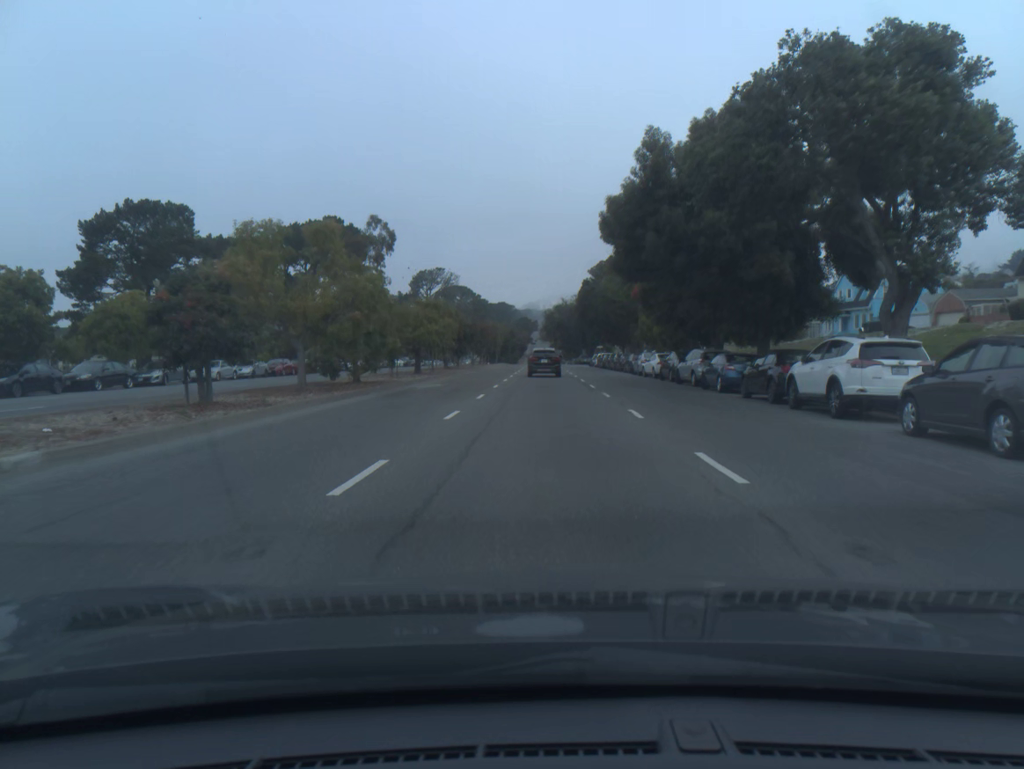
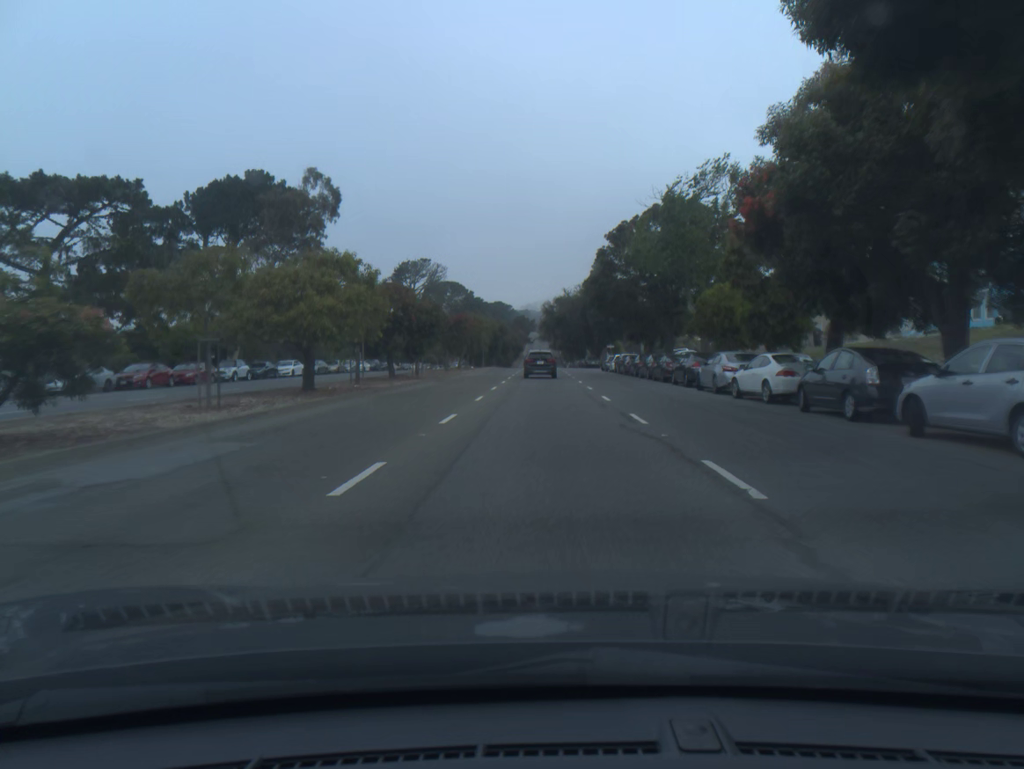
(0.0, +21.9) m; 0°
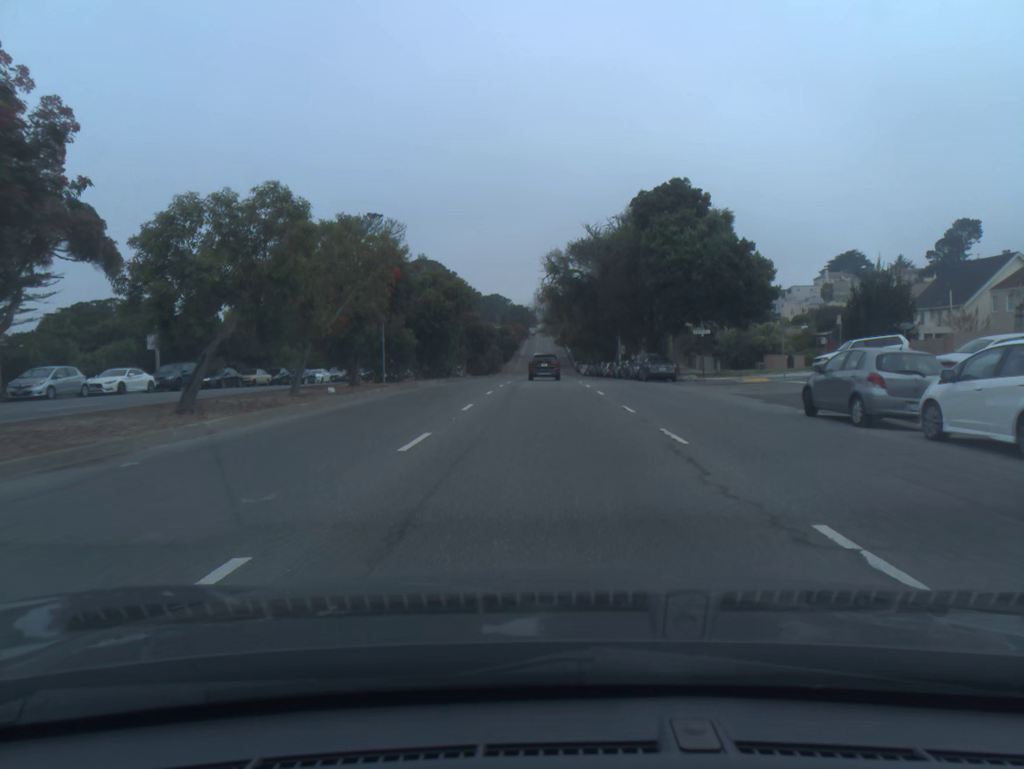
(-0.2, +55.2) m; 0°
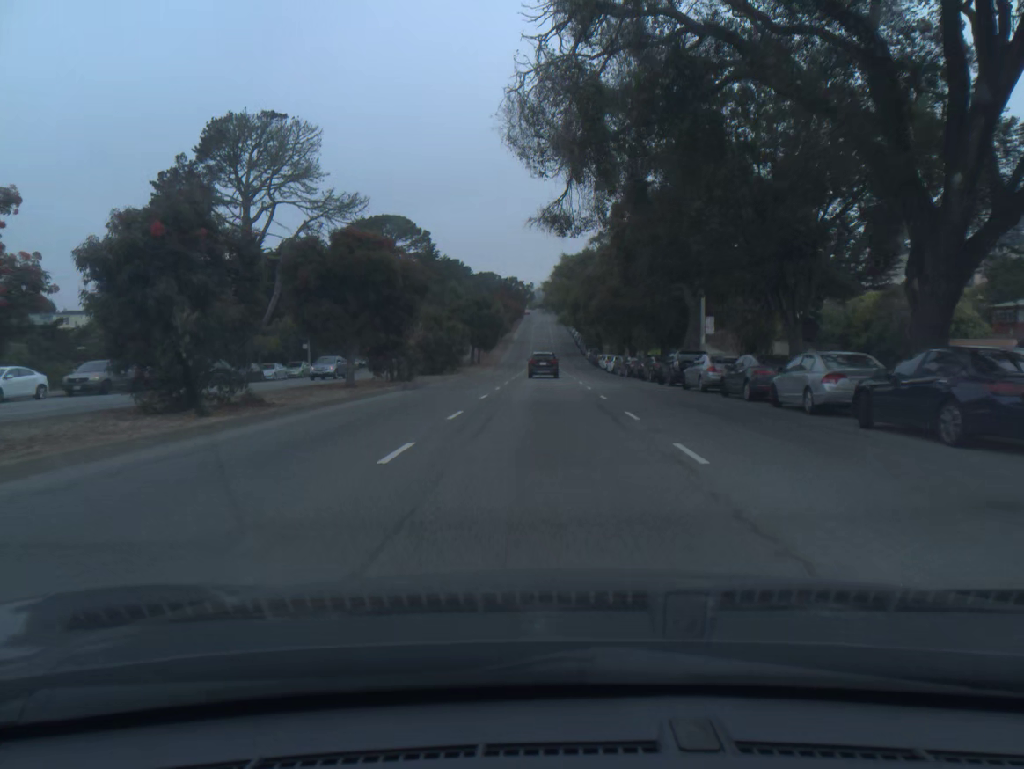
(0.0, +45.1) m; 0°
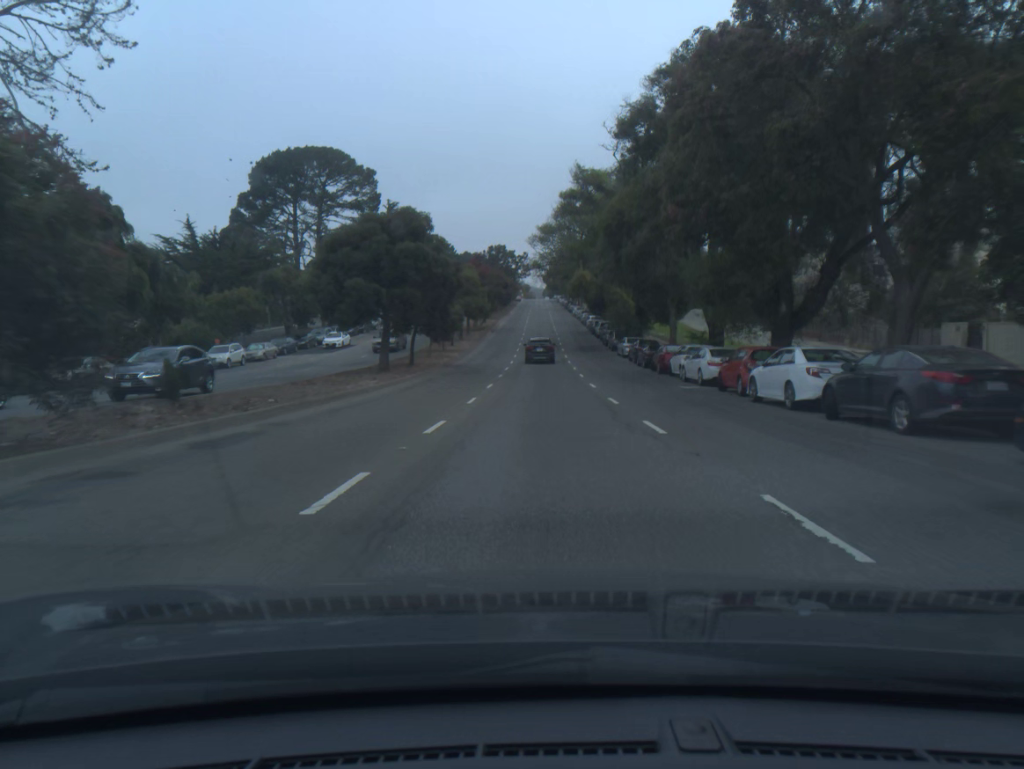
(0.0, +46.5) m; 0°
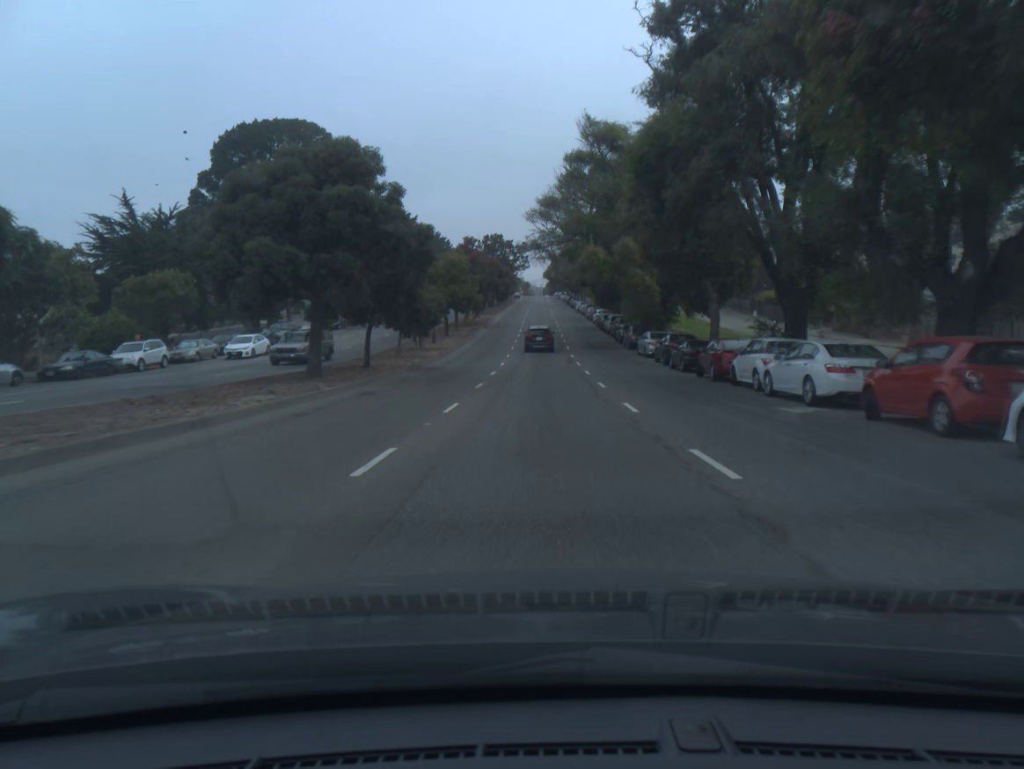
(0.0, +11.9) m; 0°
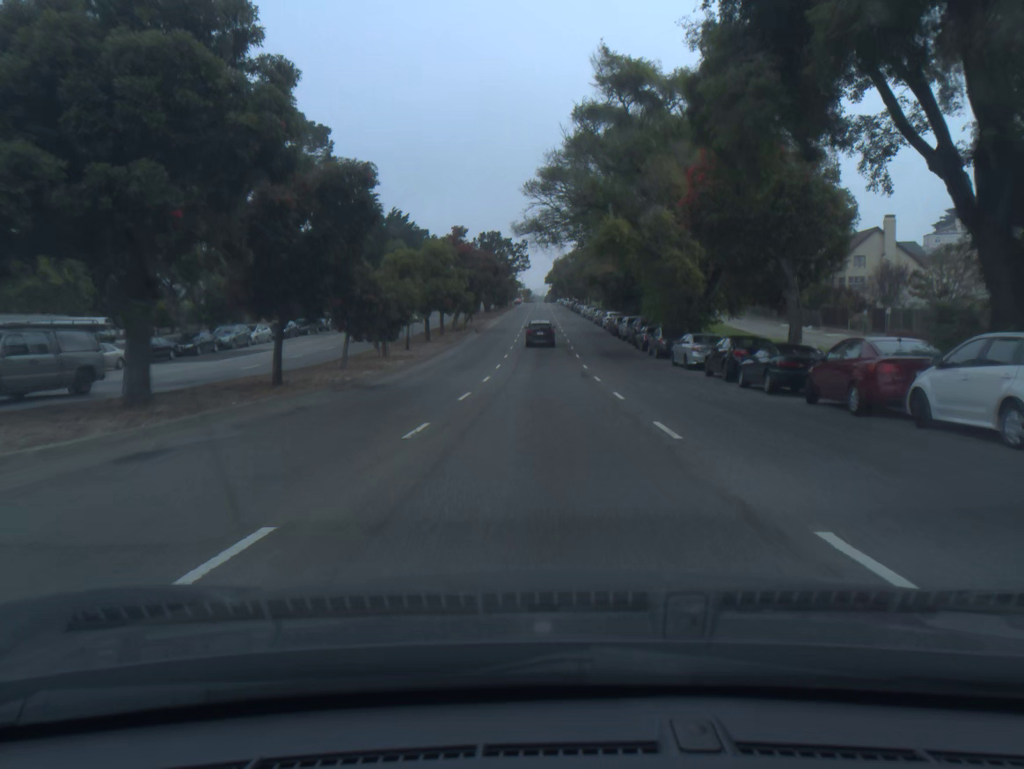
(0.0, +11.9) m; 0°
